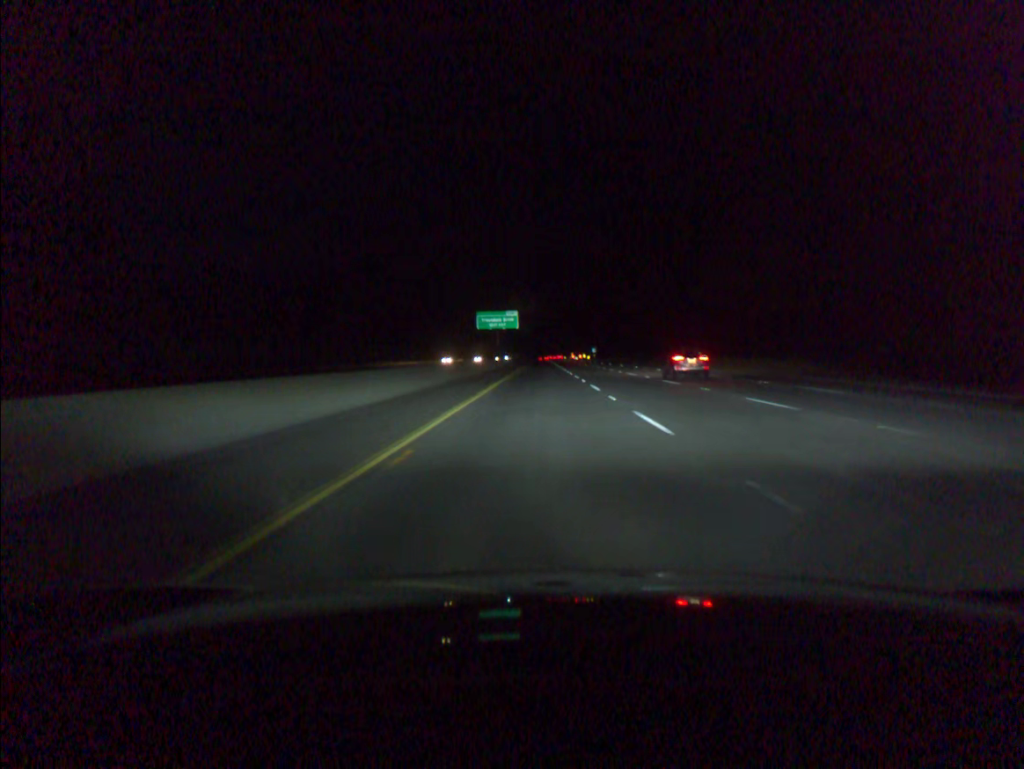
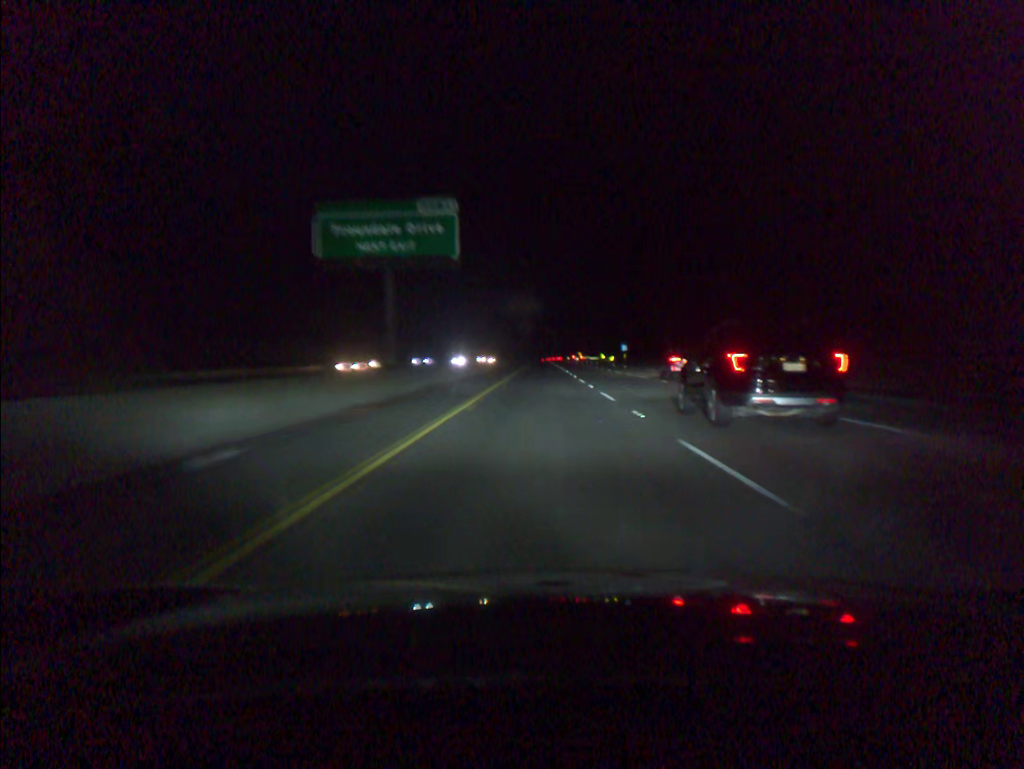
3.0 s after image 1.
(0.0, +93.0) m; 0°
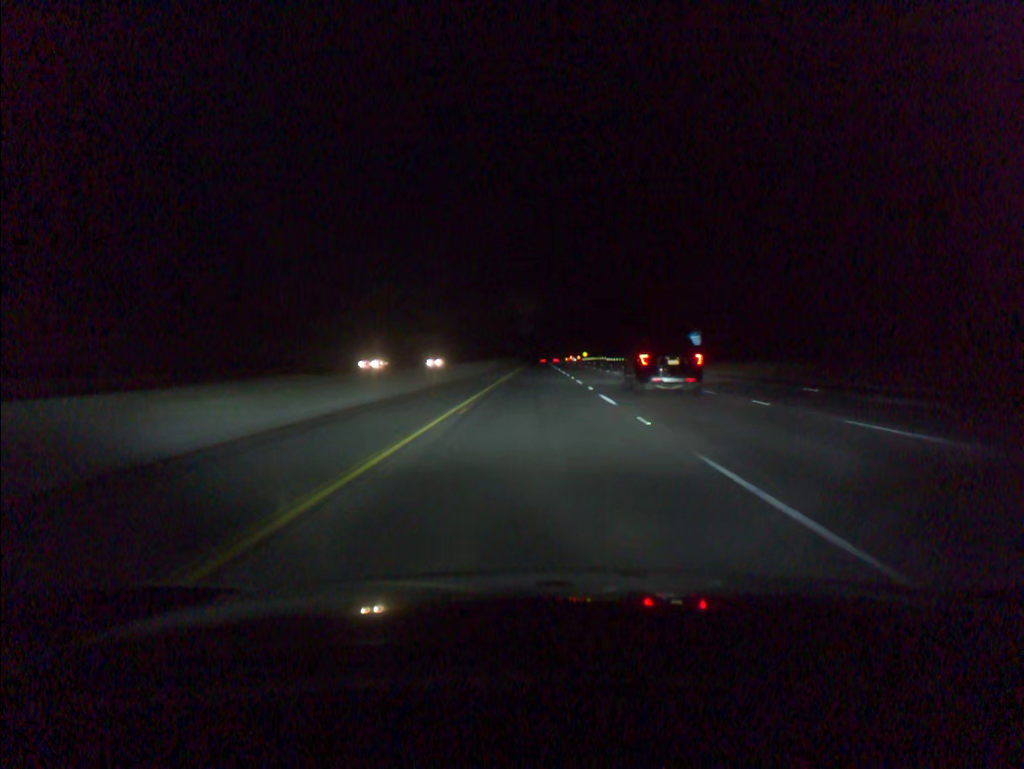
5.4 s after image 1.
(+0.1, +74.4) m; 0°
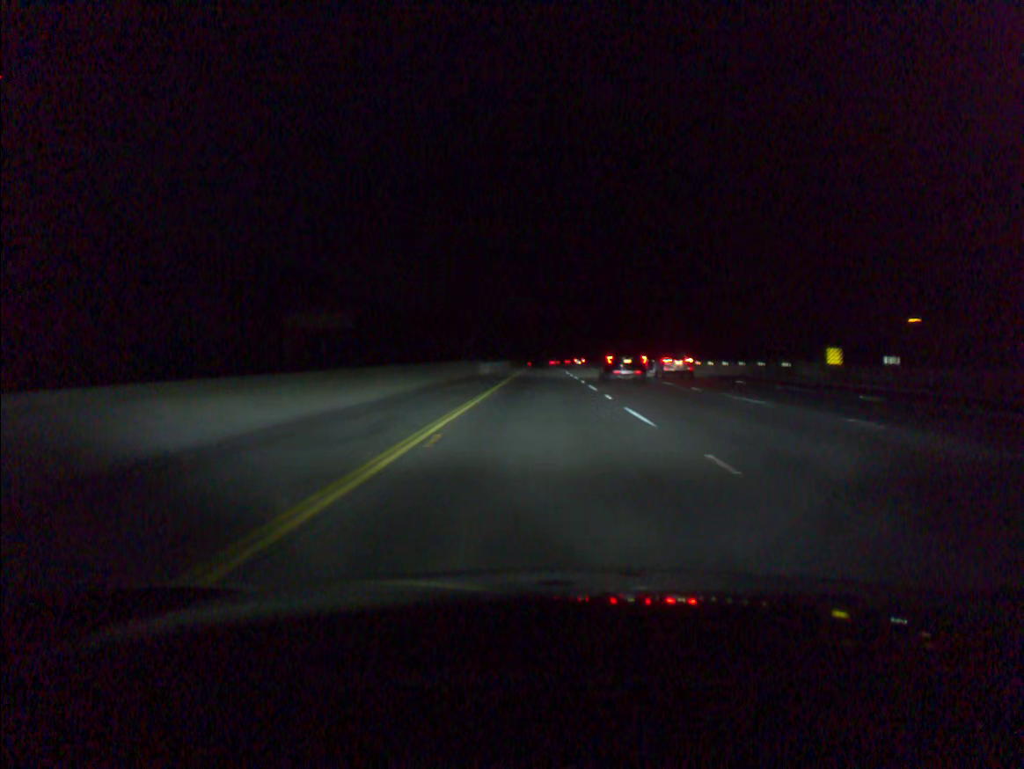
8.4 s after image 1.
(-0.3, +92.9) m; 0°
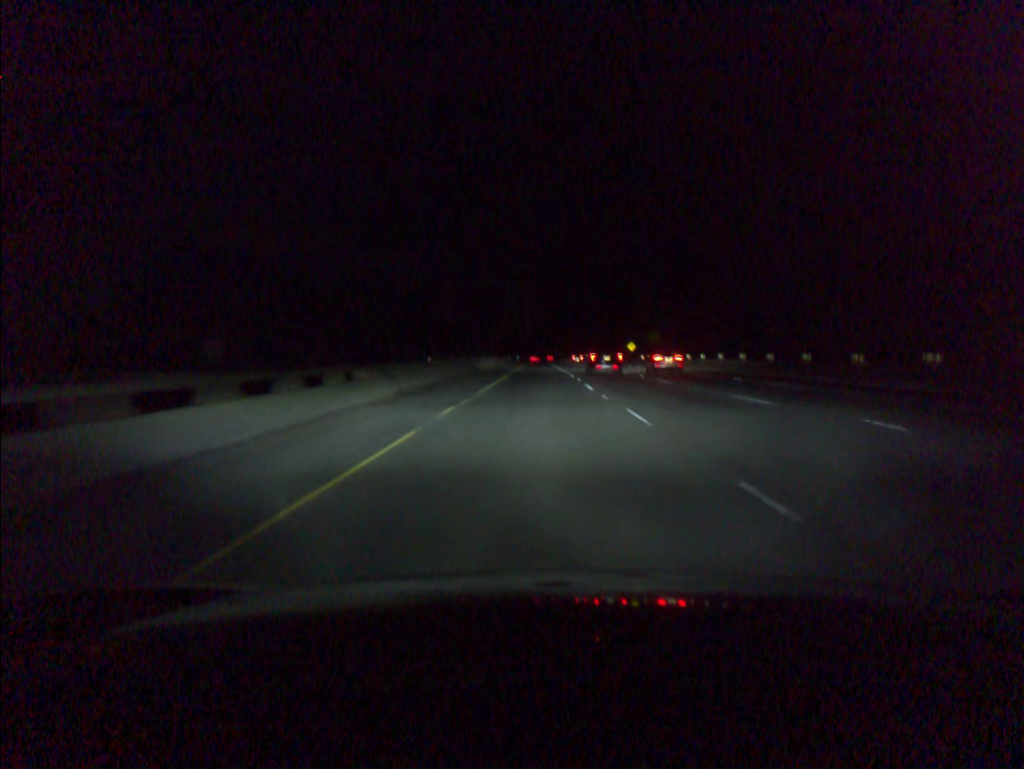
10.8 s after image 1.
(+0.2, +74.4) m; 0°
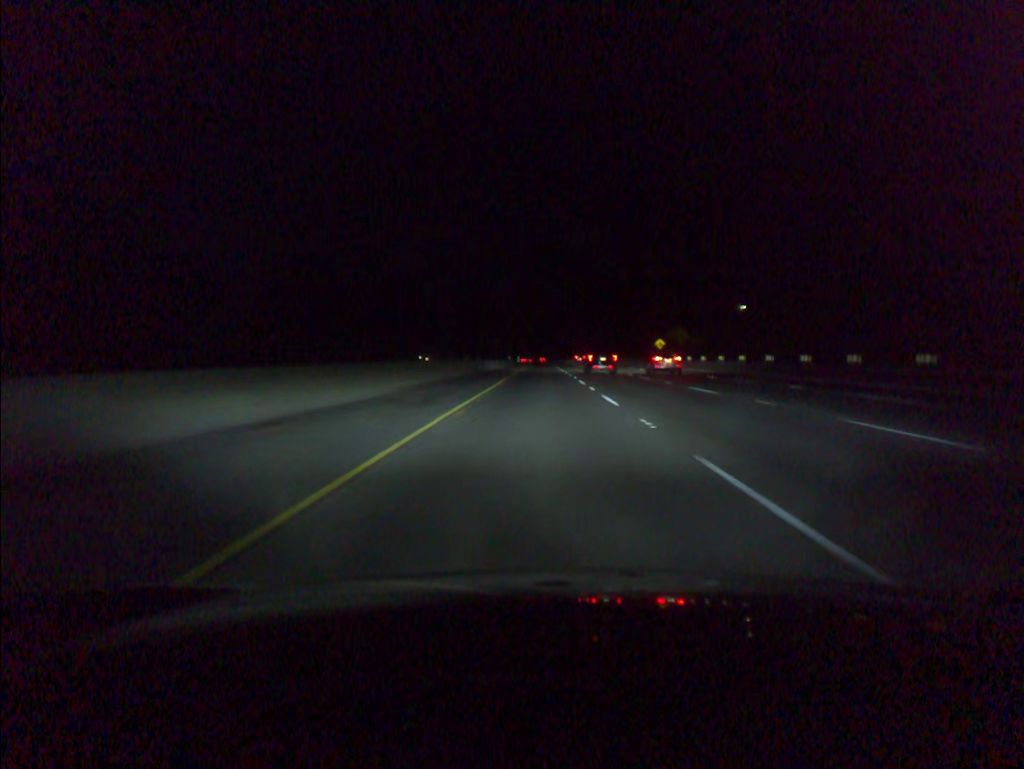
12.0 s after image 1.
(0.0, +37.2) m; 0°
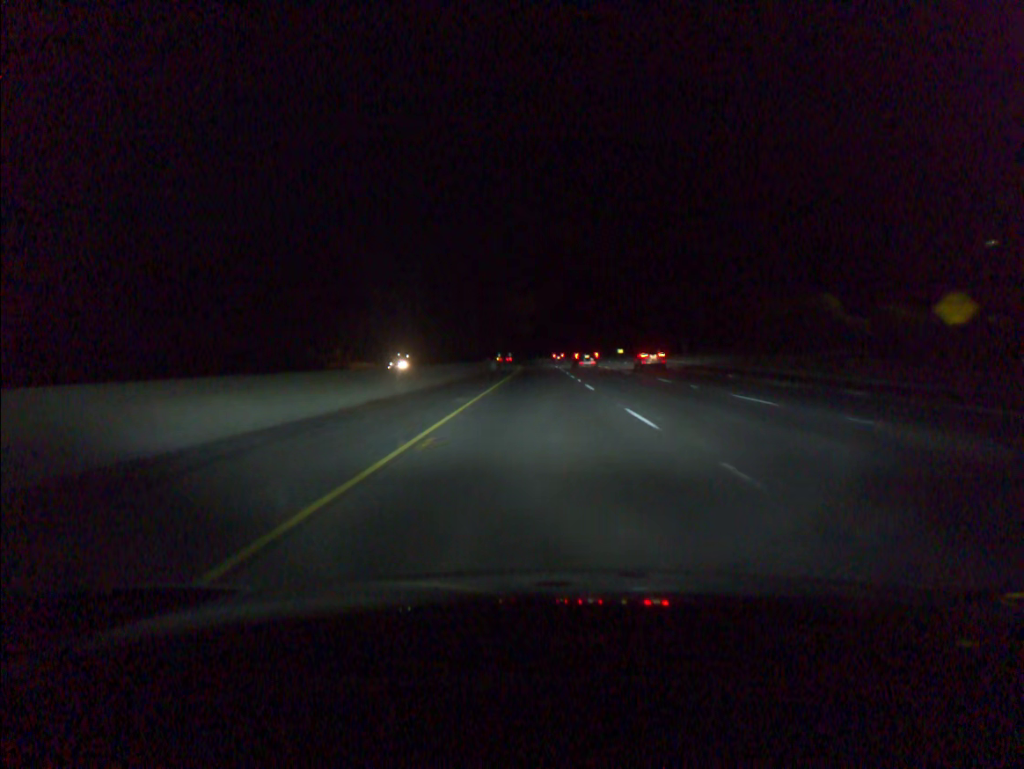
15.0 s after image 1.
(0.0, +93.2) m; 0°
